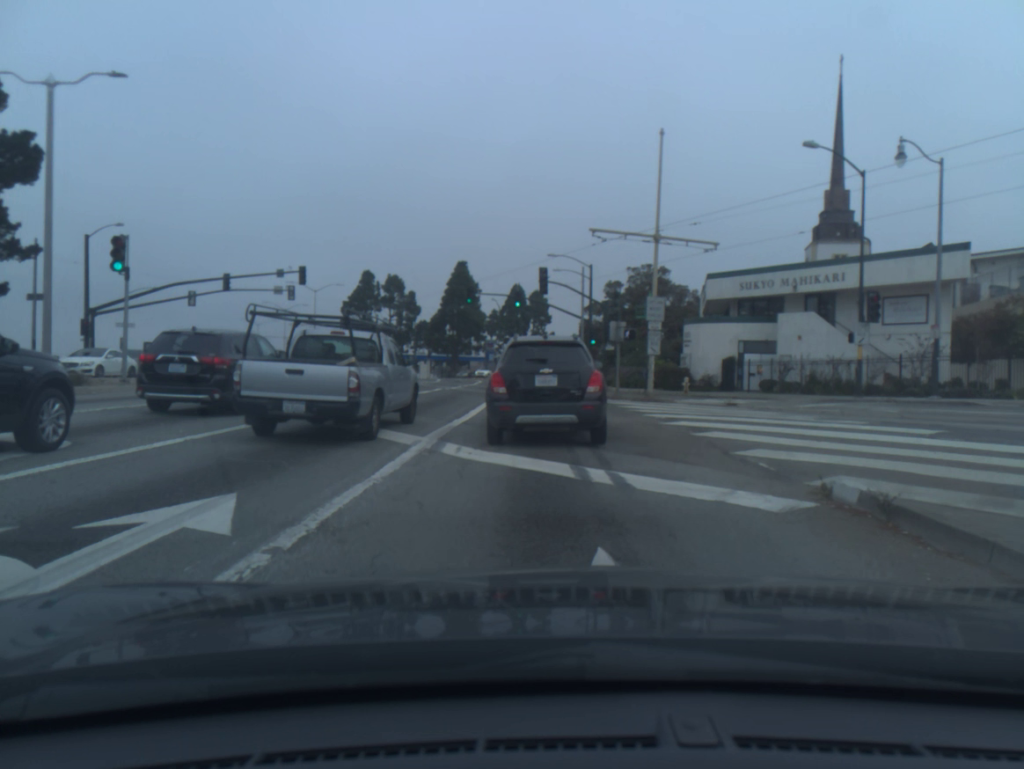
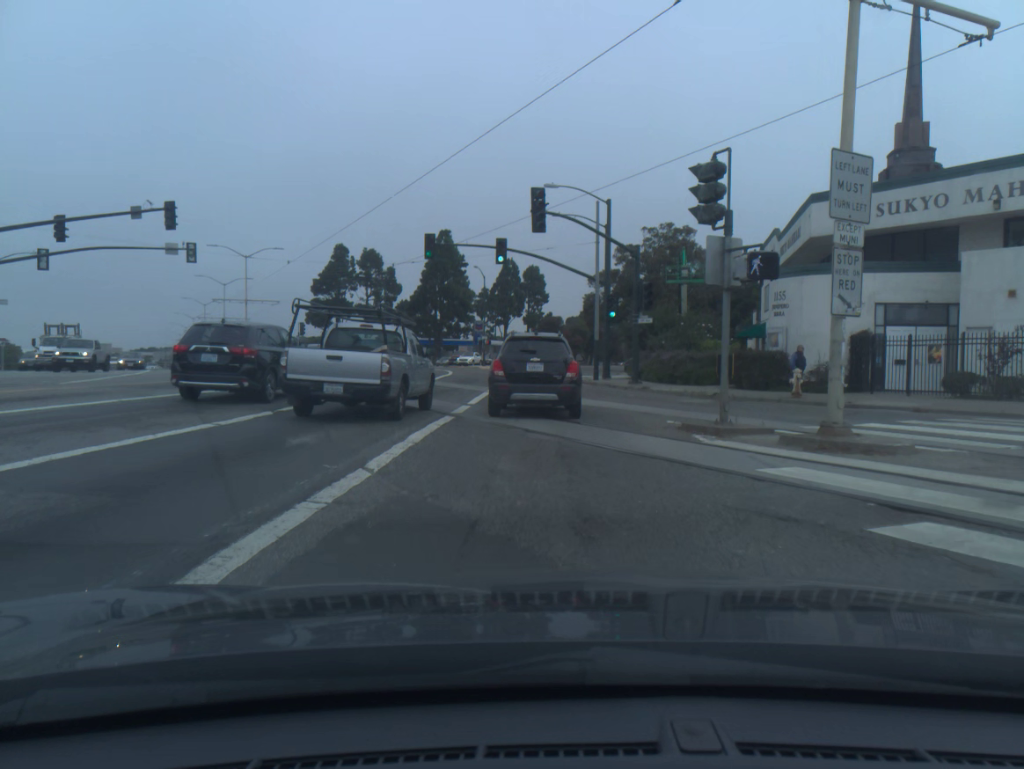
(0.0, +18.4) m; +1°
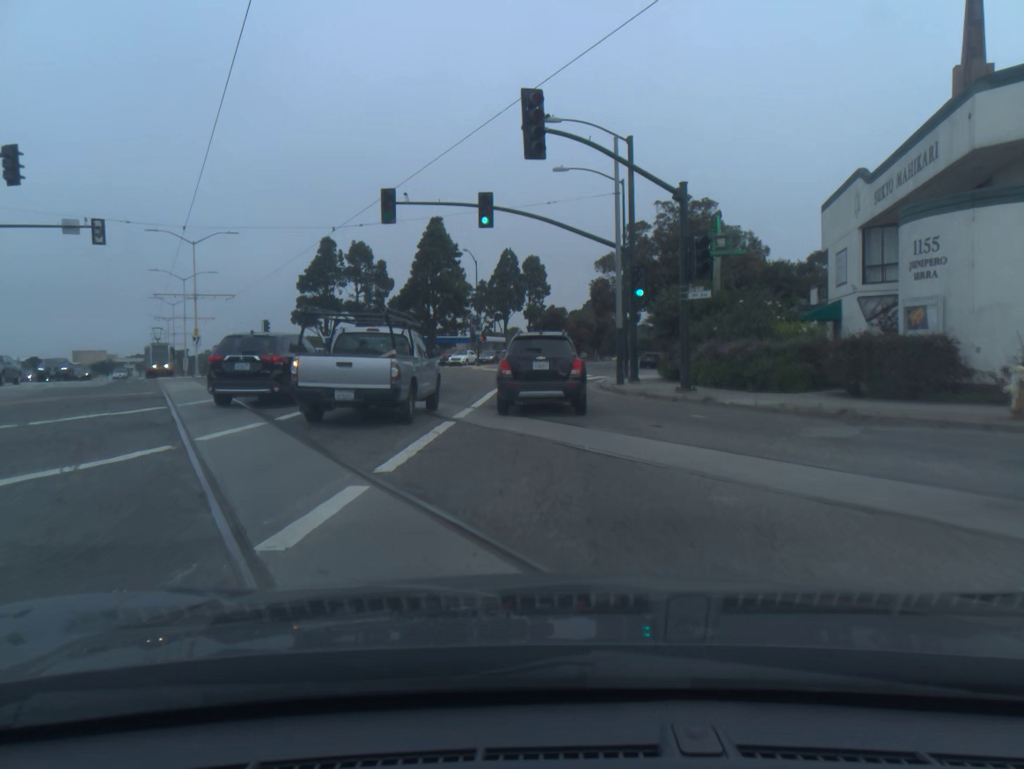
(-0.1, +10.8) m; -1°
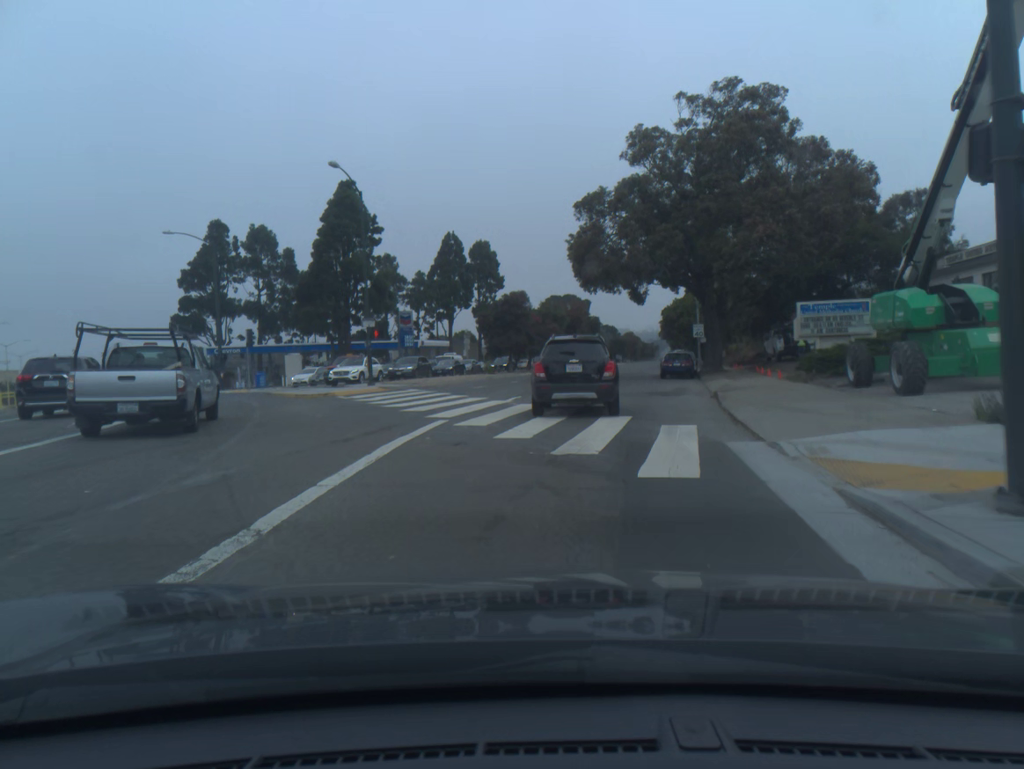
(+0.4, +32.2) m; +3°
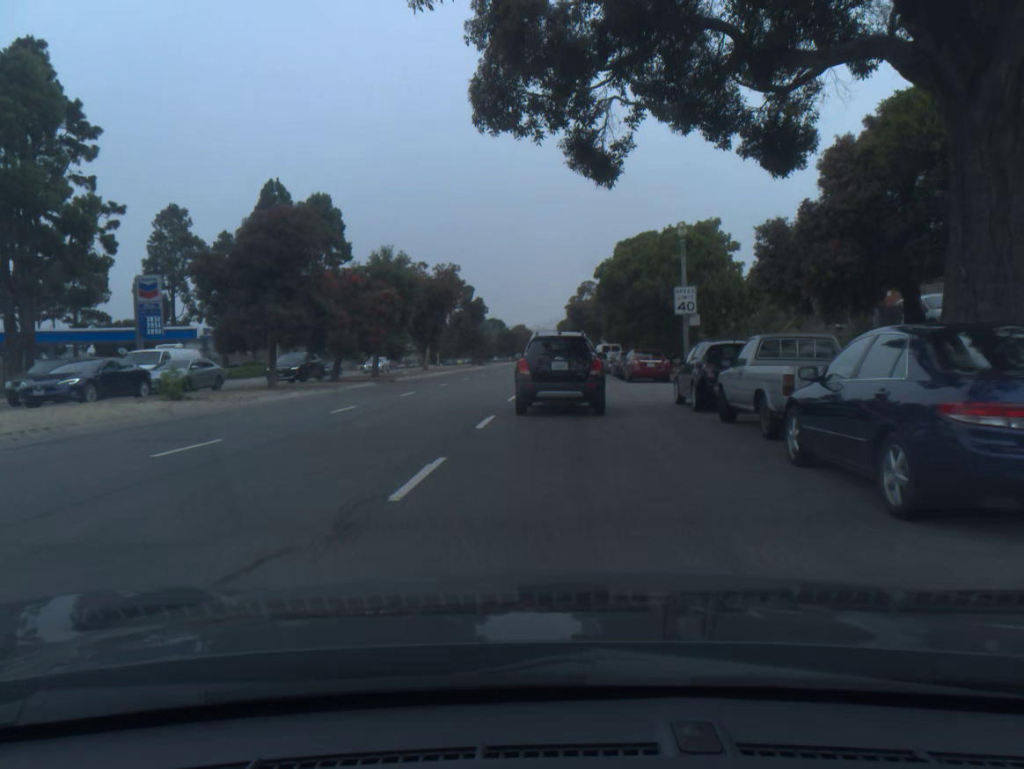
(+2.7, +37.5) m; +8°
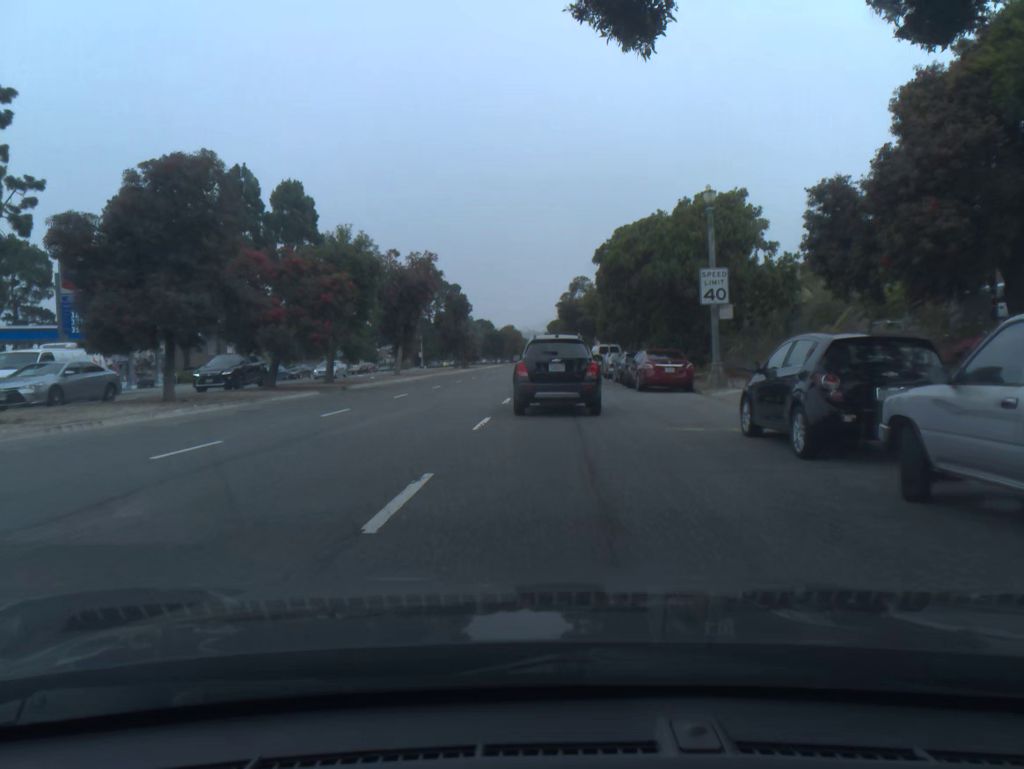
(0.0, +7.5) m; +1°
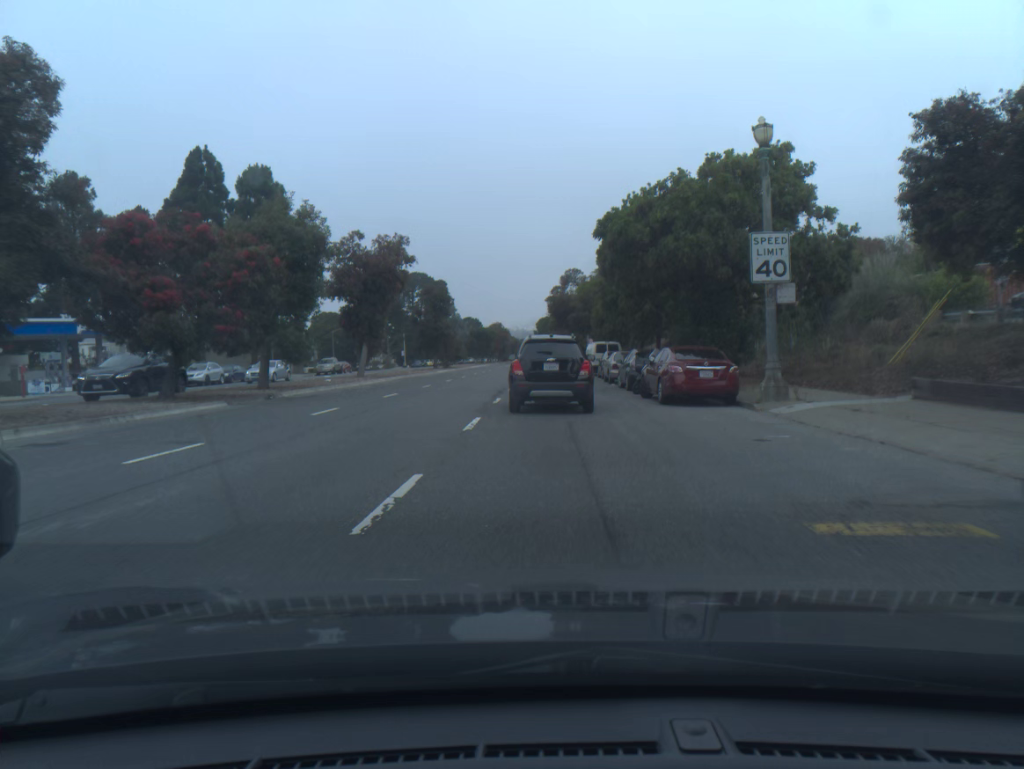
(0.0, +7.5) m; +1°
